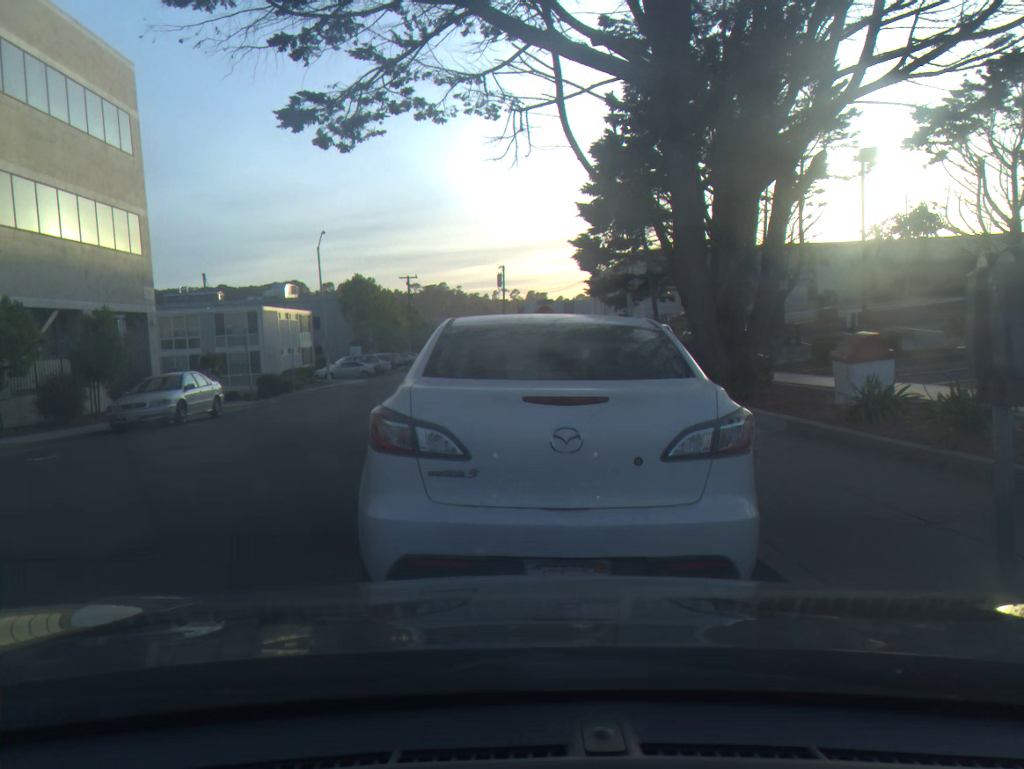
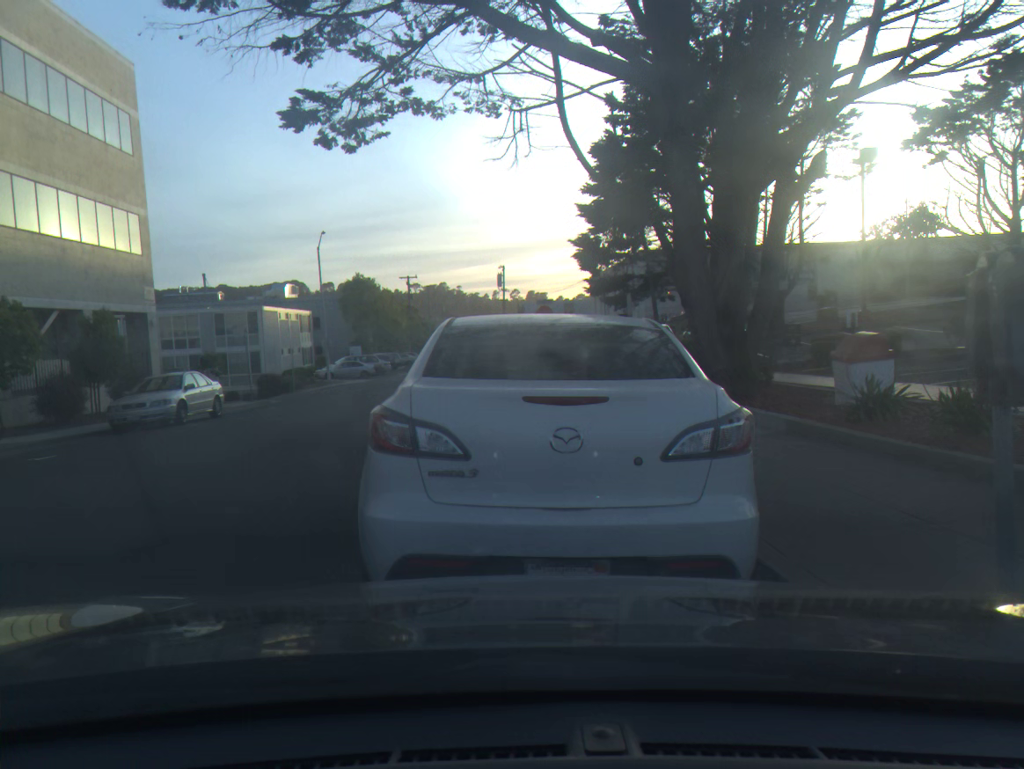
(0.0, 0.0) m; 0°
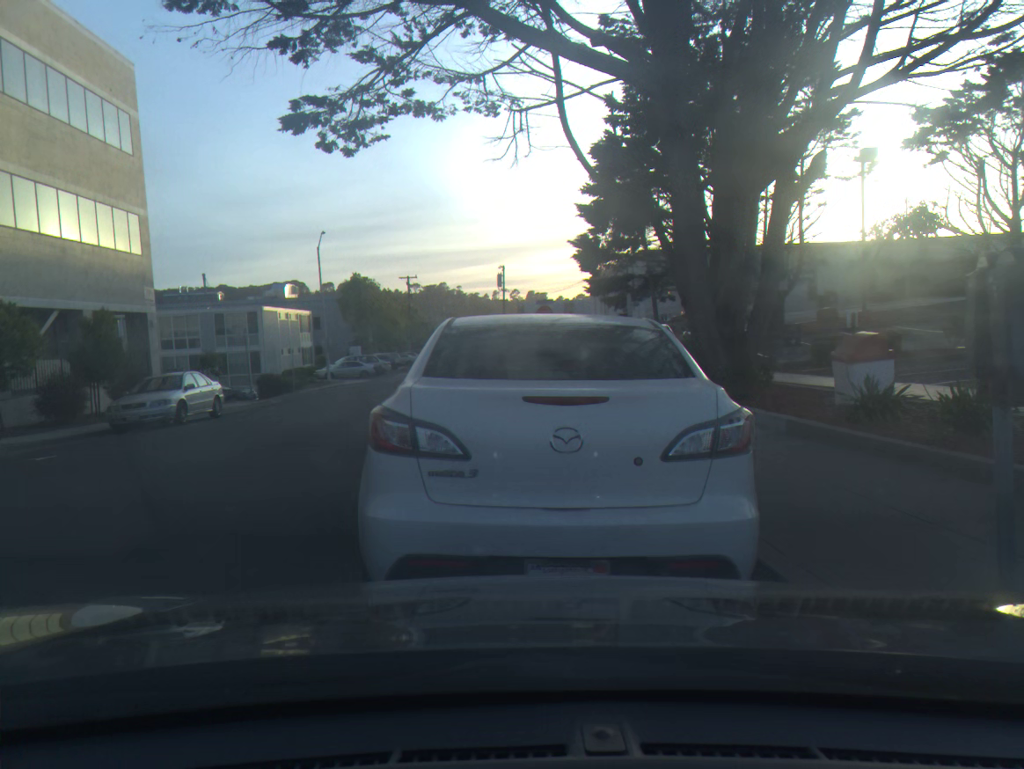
(0.0, 0.0) m; 0°
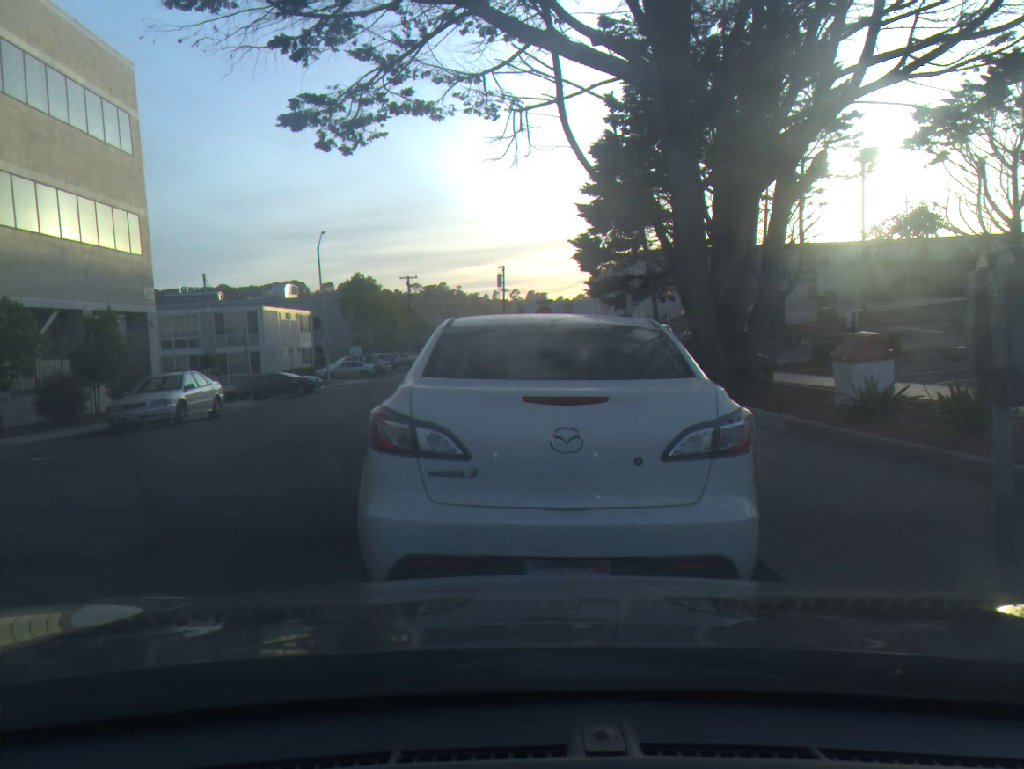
(0.0, 0.0) m; 0°
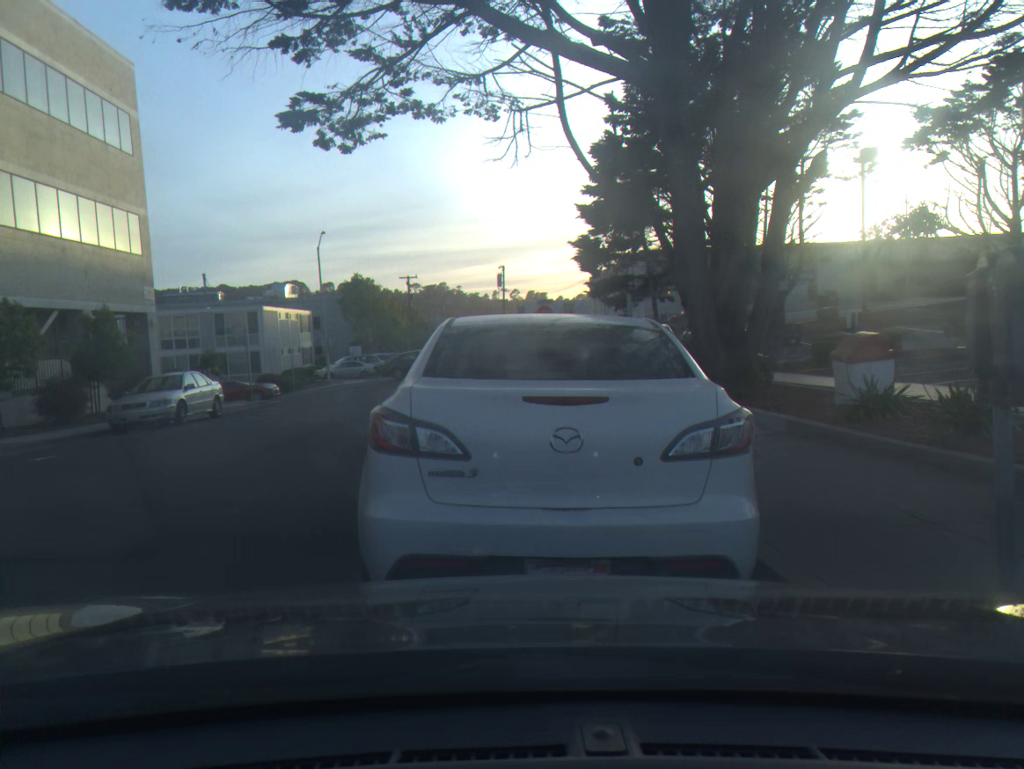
(0.0, 0.0) m; 0°
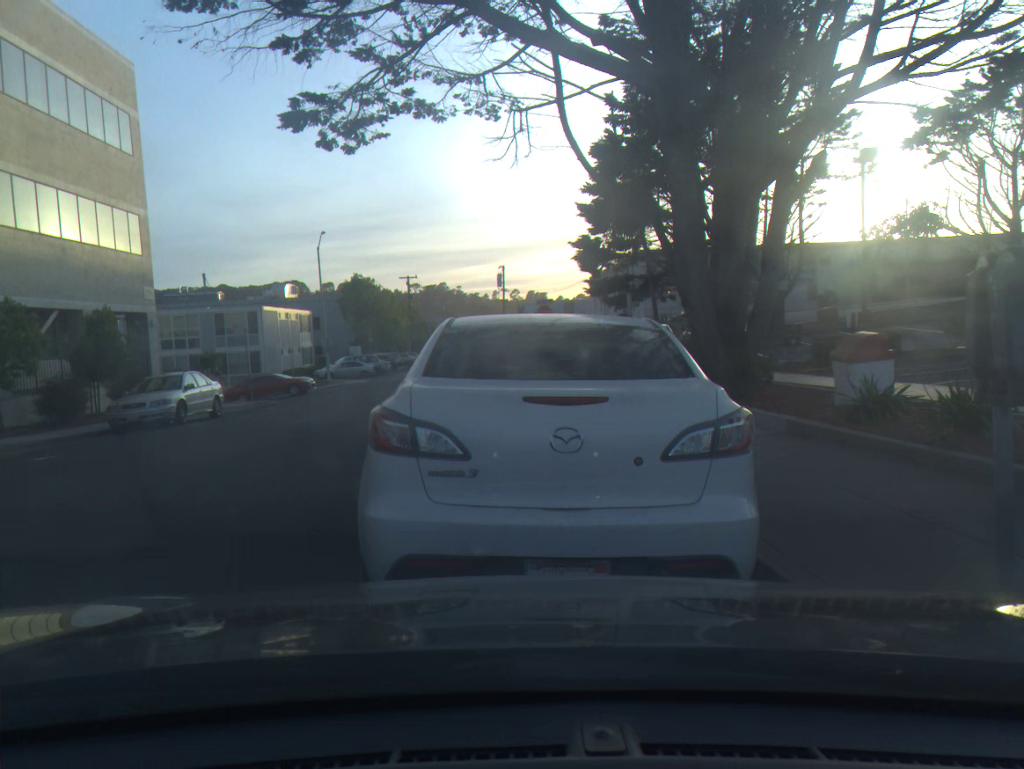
(0.0, 0.0) m; 0°
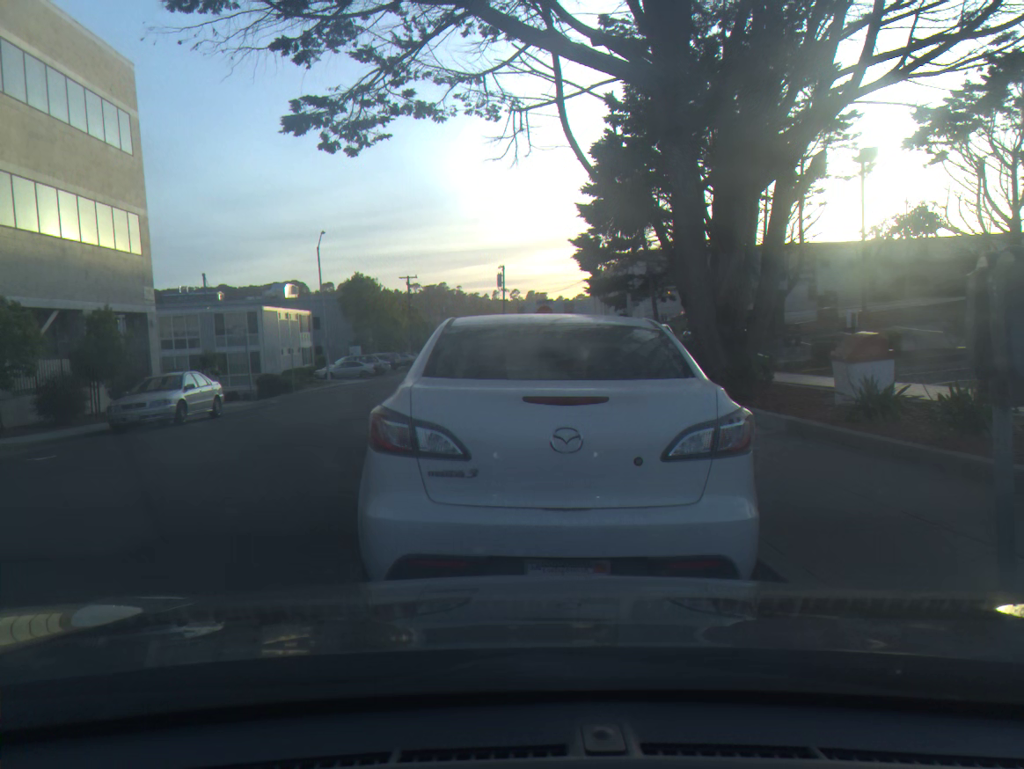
(0.0, 0.0) m; 0°
